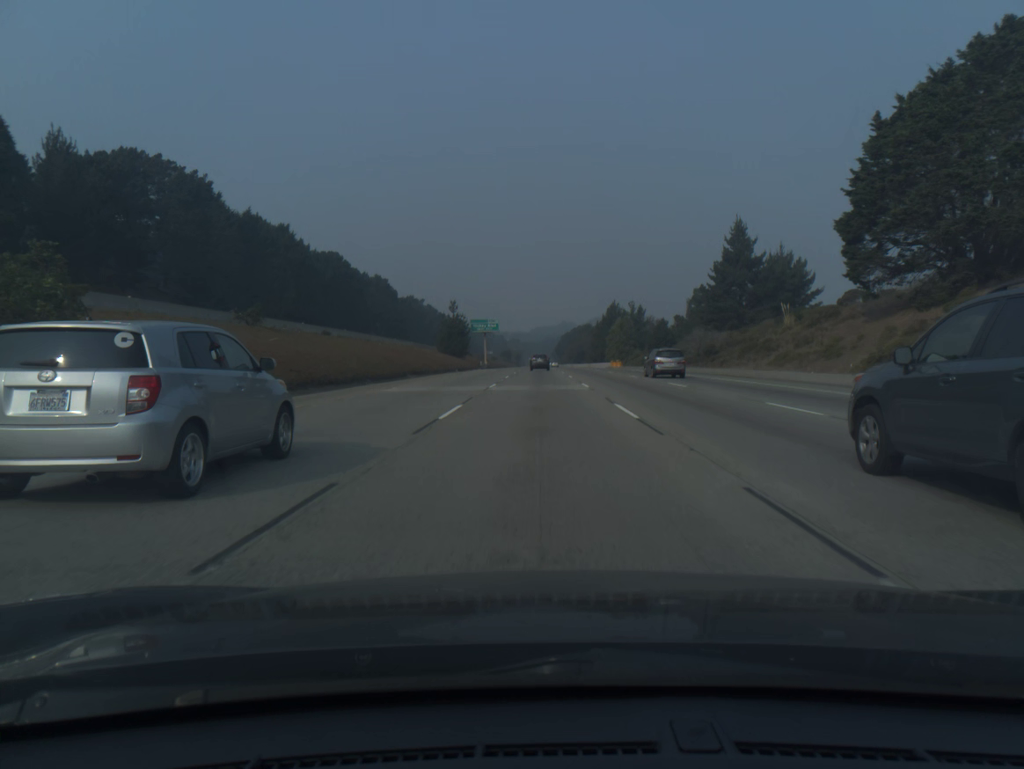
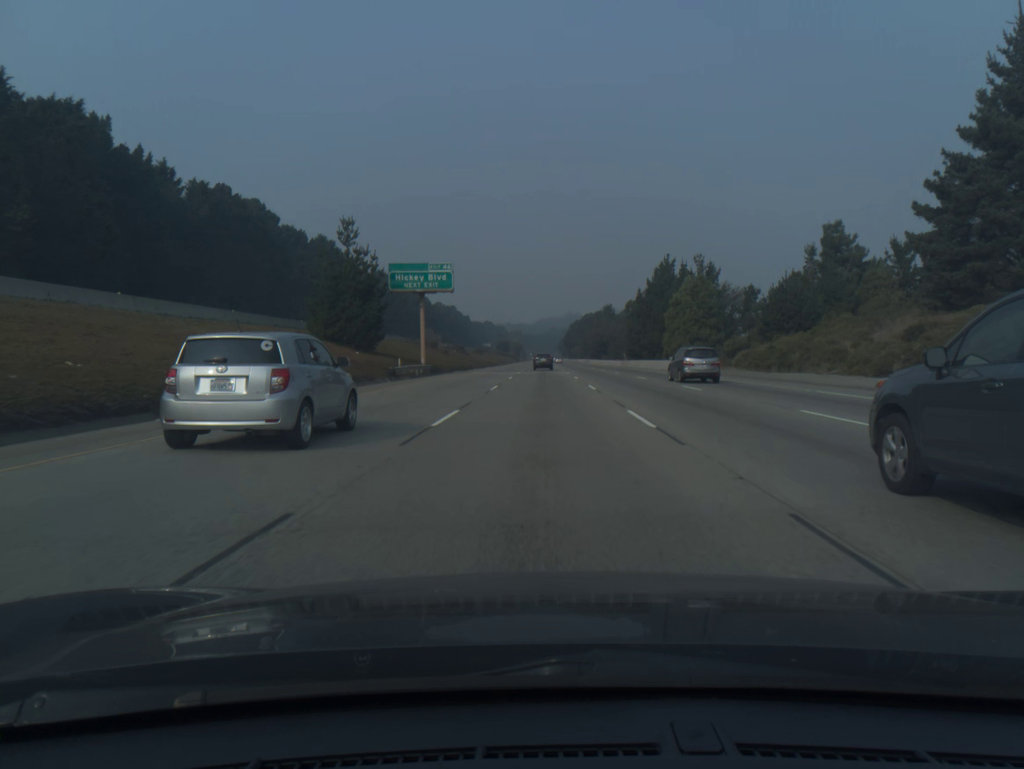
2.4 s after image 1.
(-0.3, +74.6) m; 0°
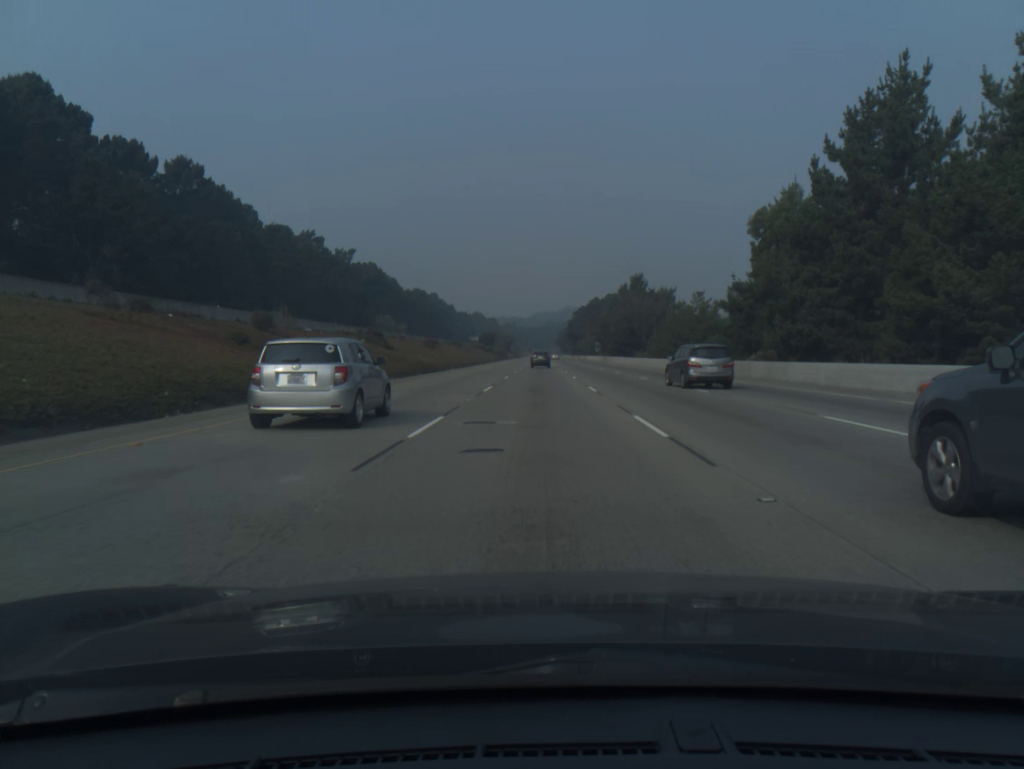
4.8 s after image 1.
(+0.1, +74.9) m; 0°
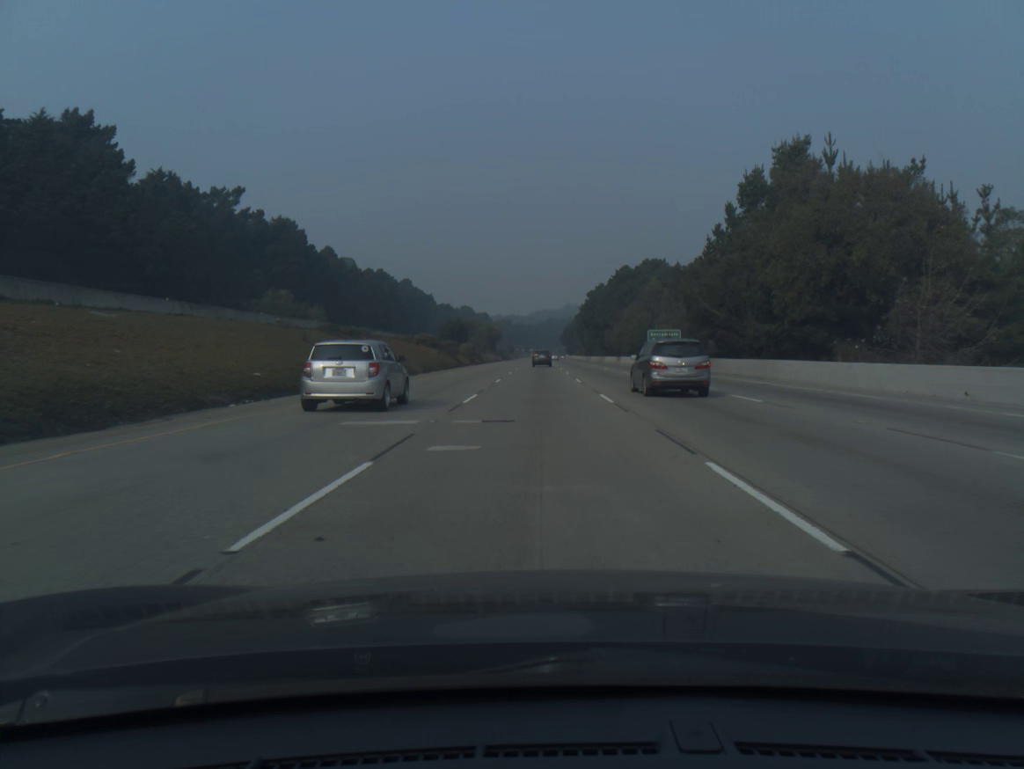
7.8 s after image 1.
(-0.1, +94.2) m; 0°
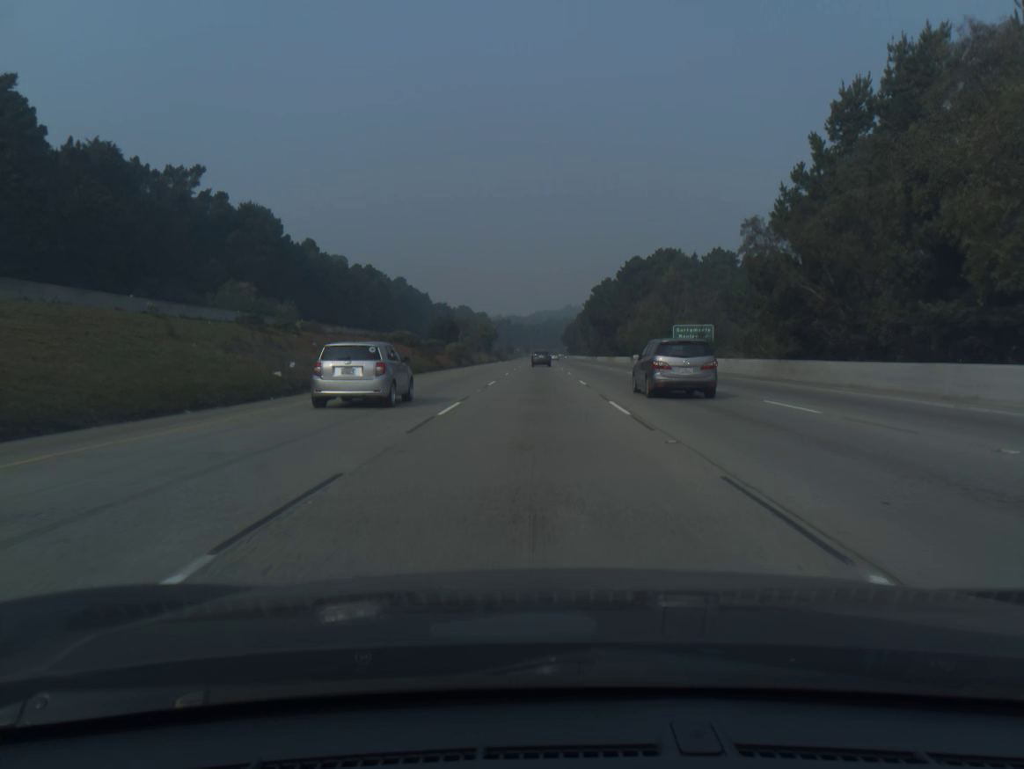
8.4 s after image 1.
(0.0, +18.9) m; 0°
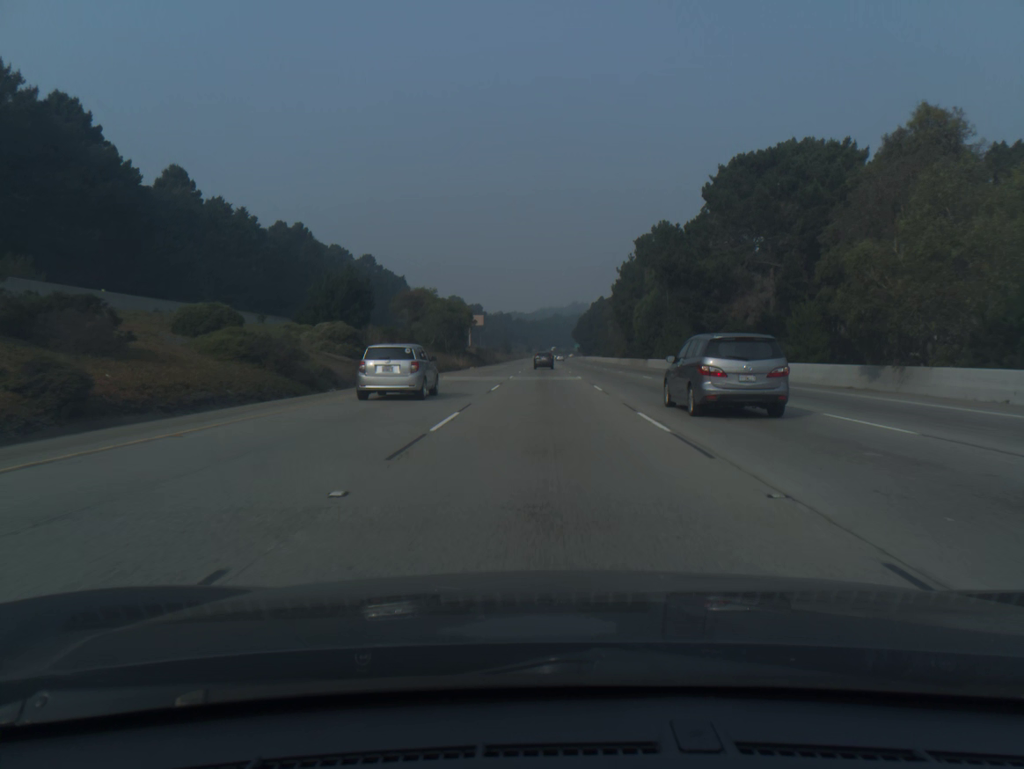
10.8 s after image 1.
(-0.3, +75.8) m; 0°
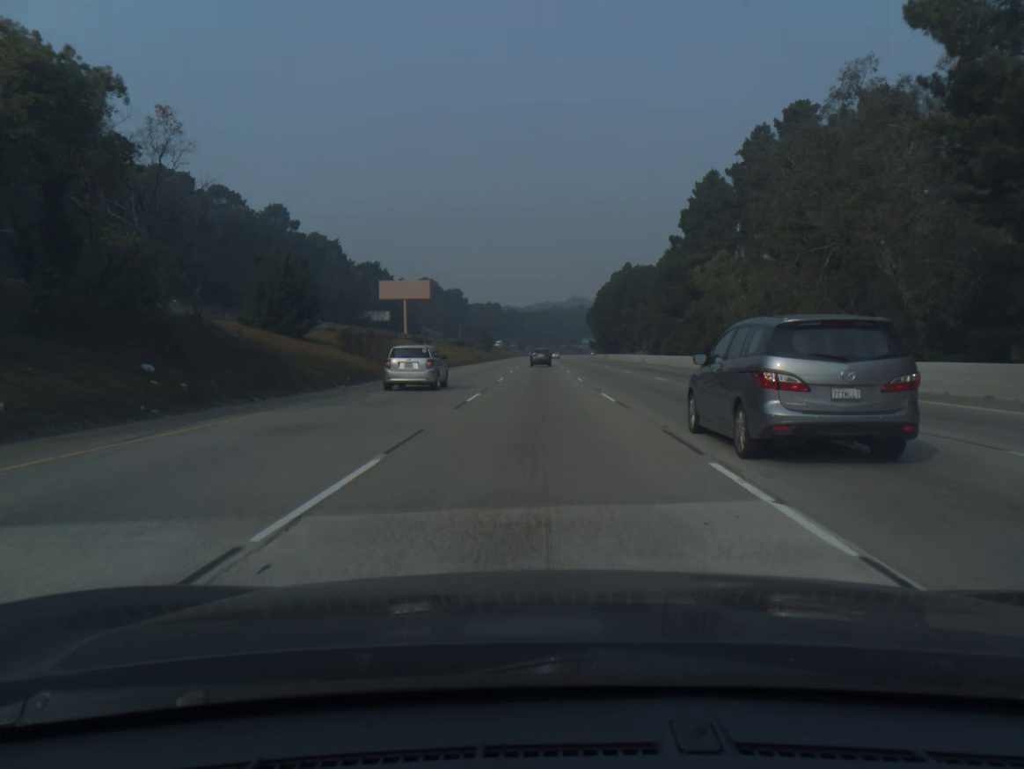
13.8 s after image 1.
(+0.4, +94.8) m; 0°
